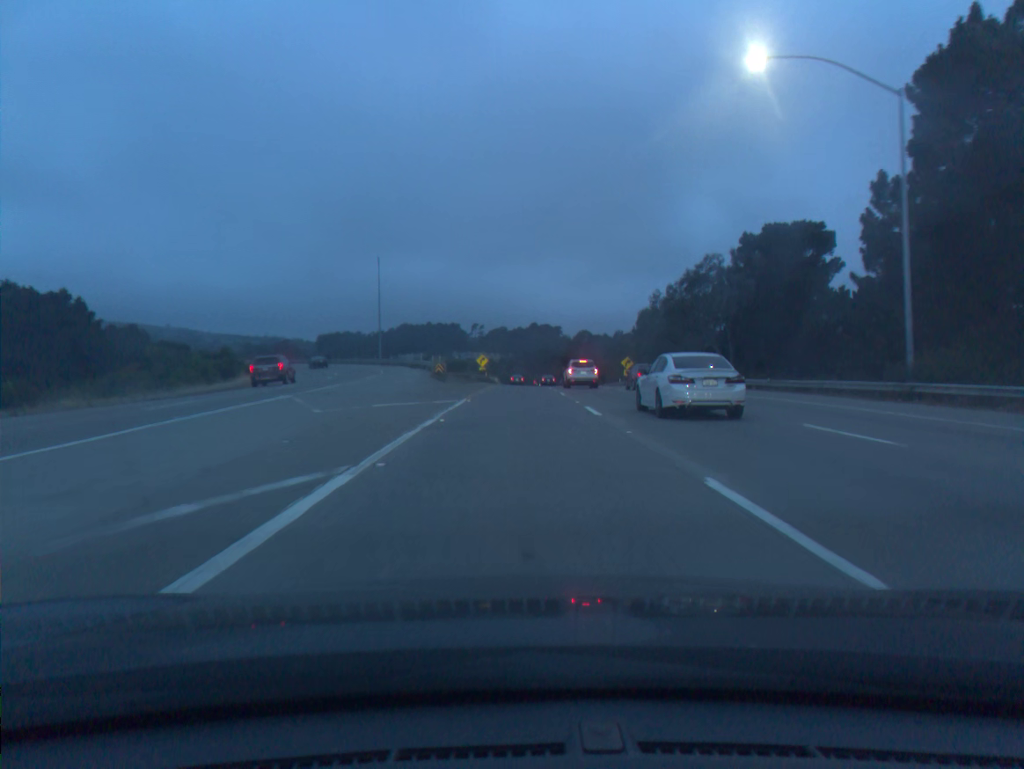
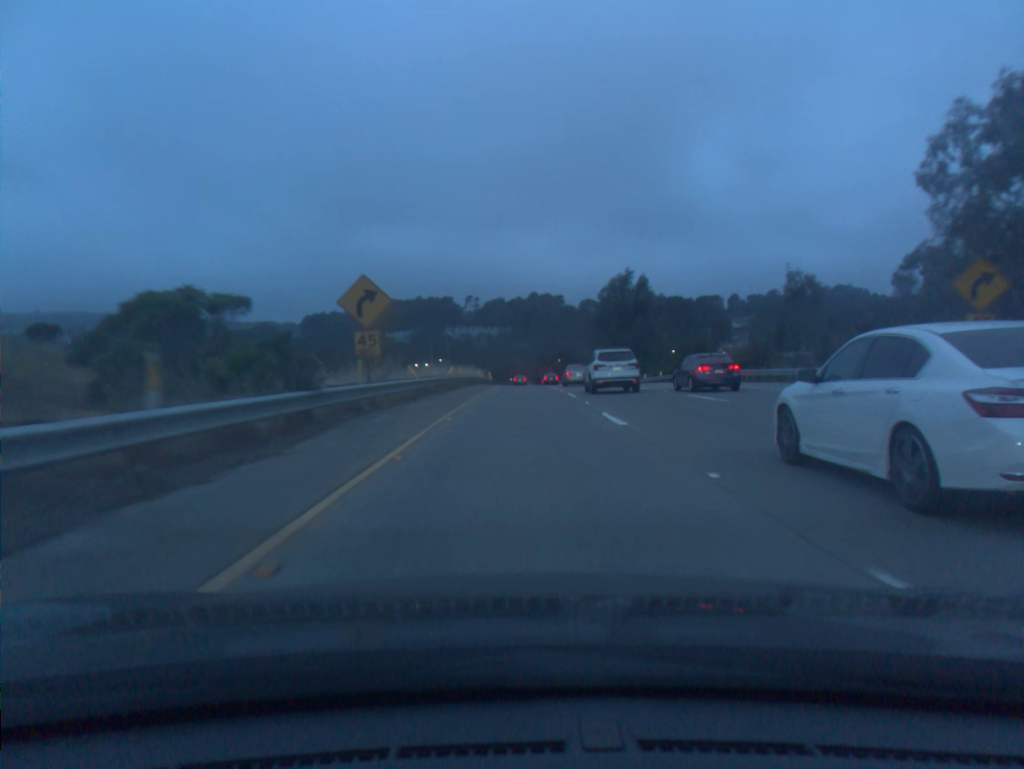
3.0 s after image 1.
(0.0, +76.4) m; 0°
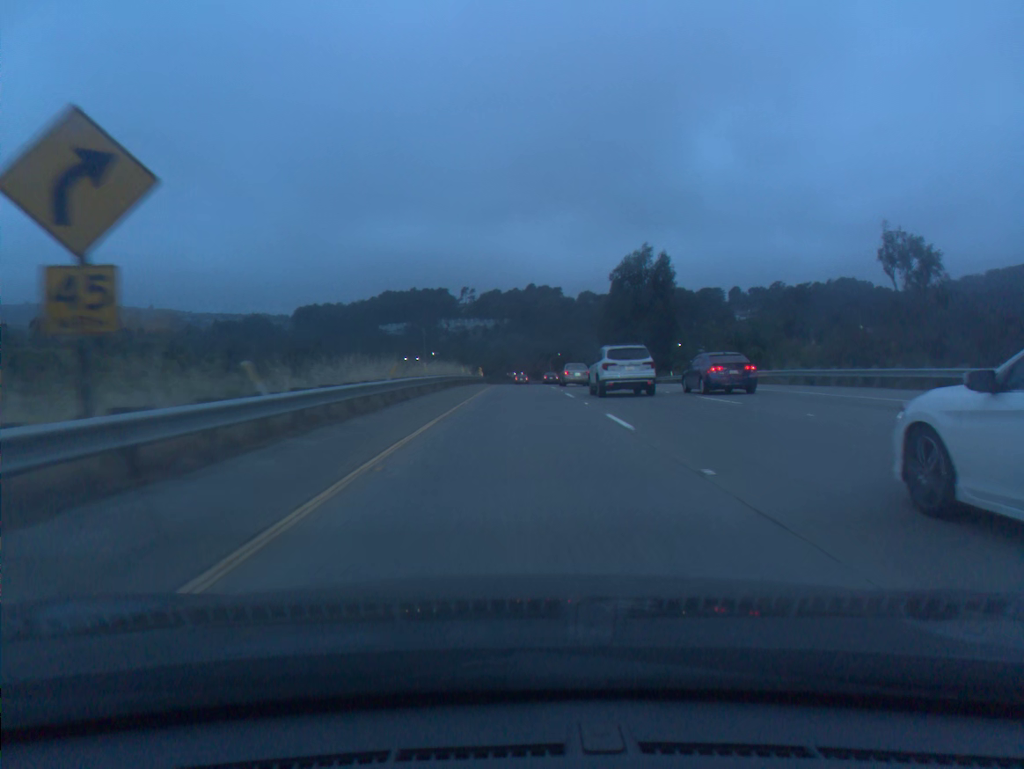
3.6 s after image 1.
(0.0, +15.5) m; 0°
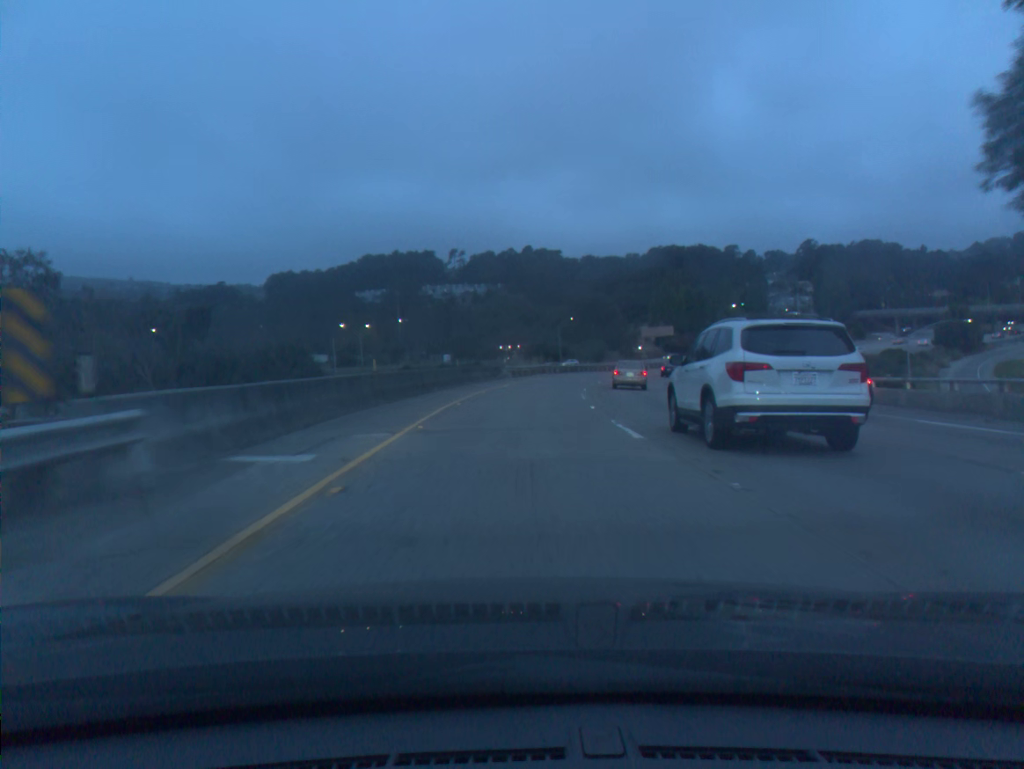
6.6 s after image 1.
(-0.1, +74.4) m; 0°
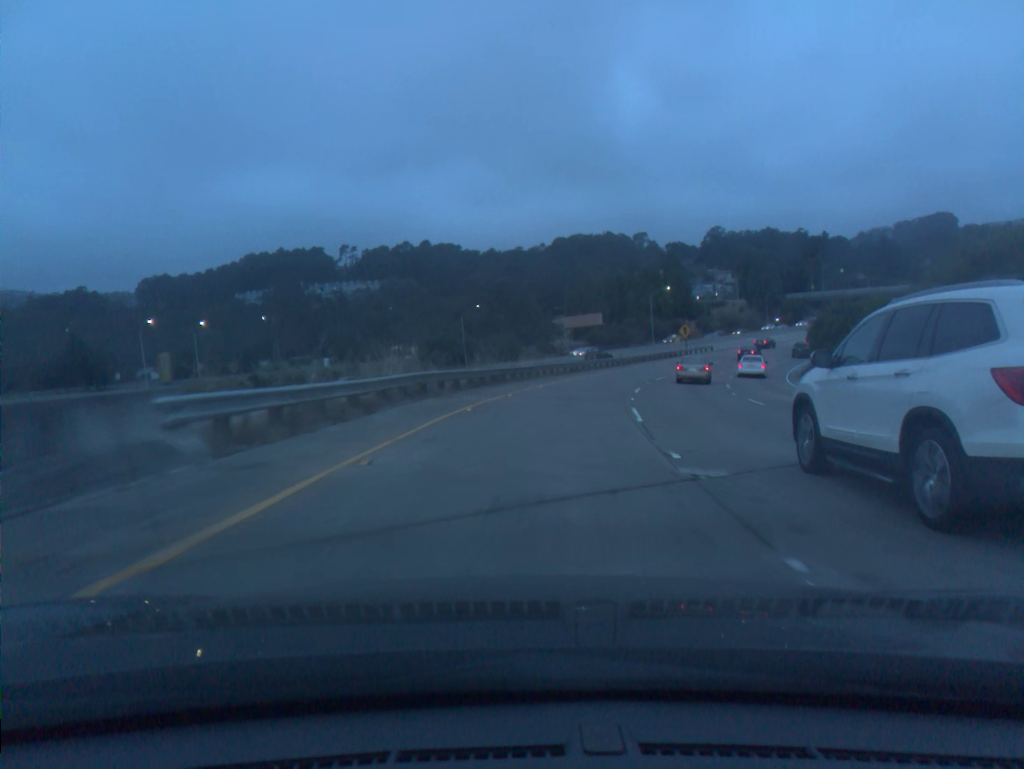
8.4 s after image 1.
(+1.8, +40.5) m; +7°
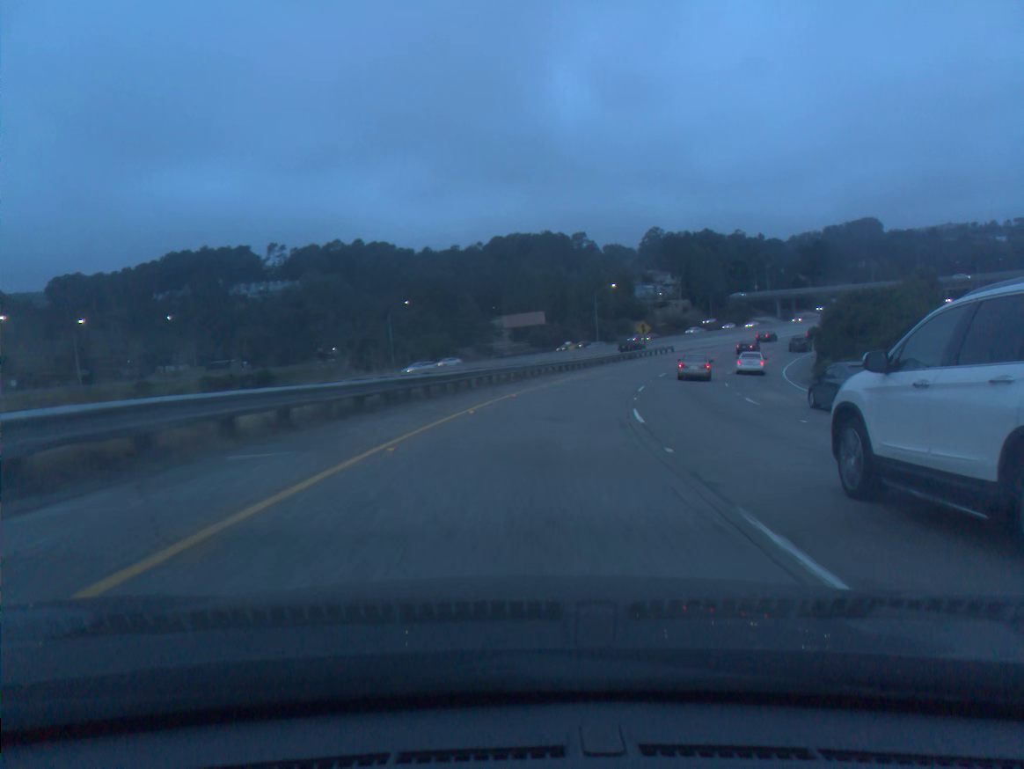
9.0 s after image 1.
(+0.5, +13.4) m; +4°
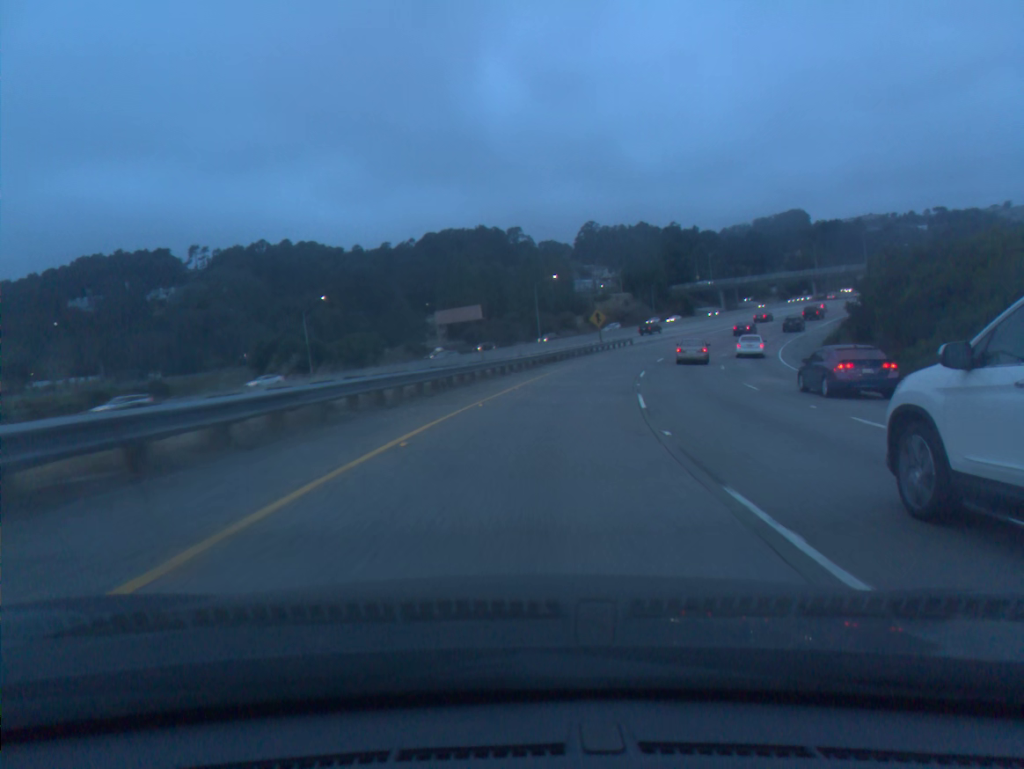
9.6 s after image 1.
(+0.5, +13.6) m; +4°
